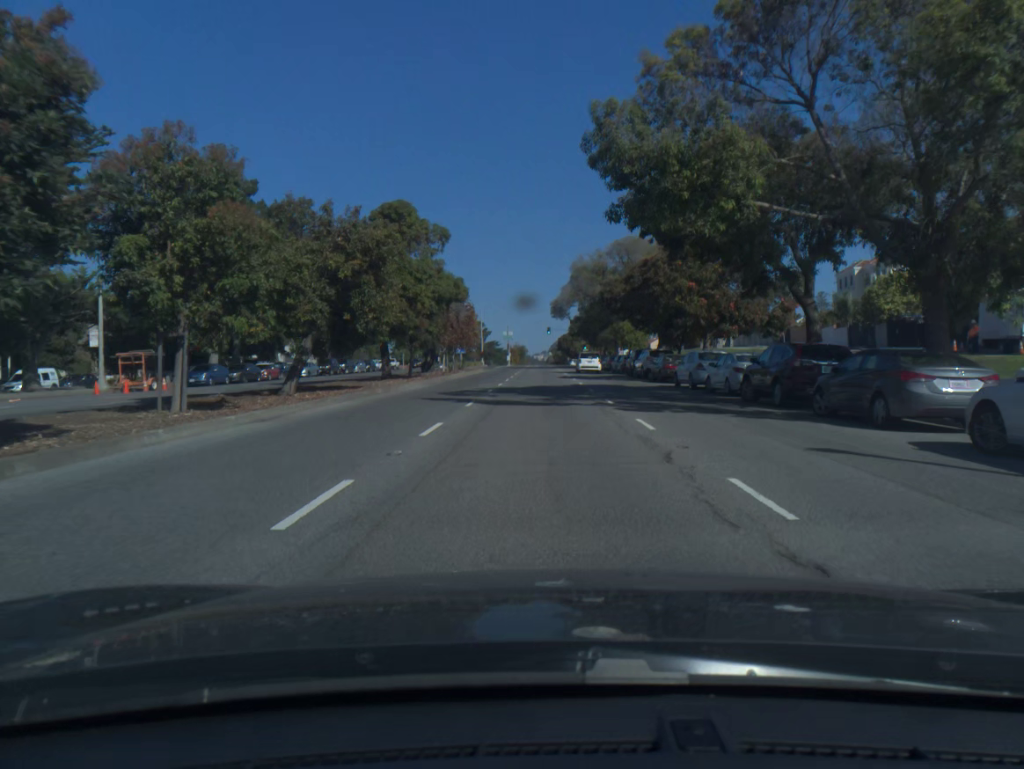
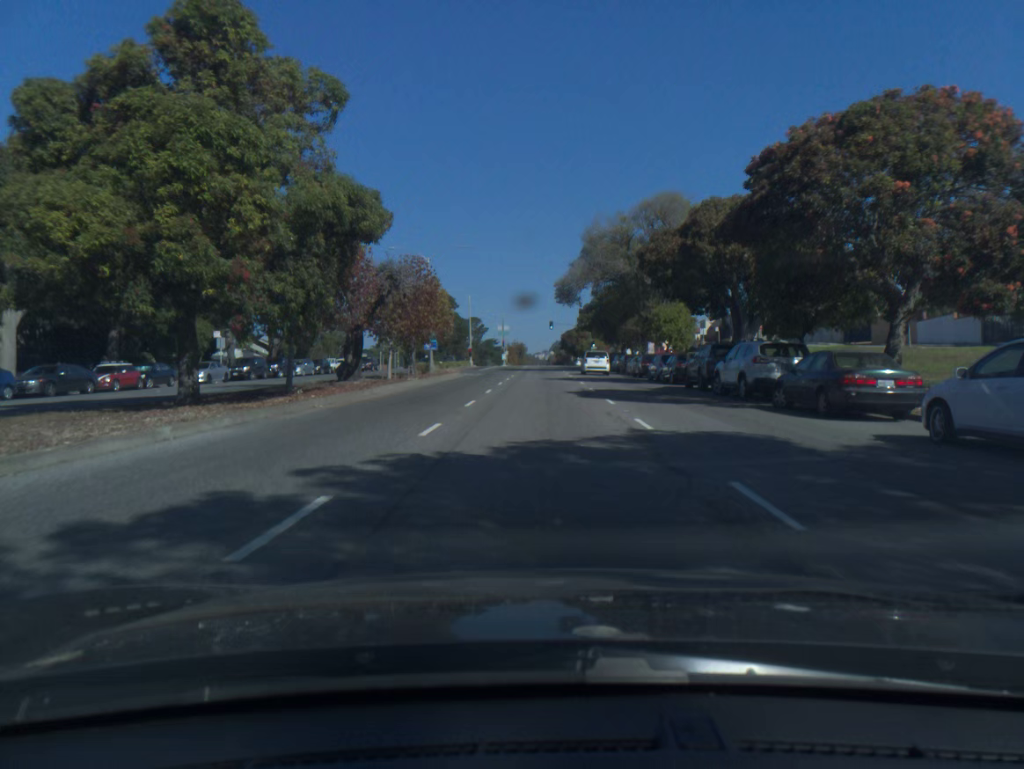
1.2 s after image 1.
(0.0, +22.1) m; 0°
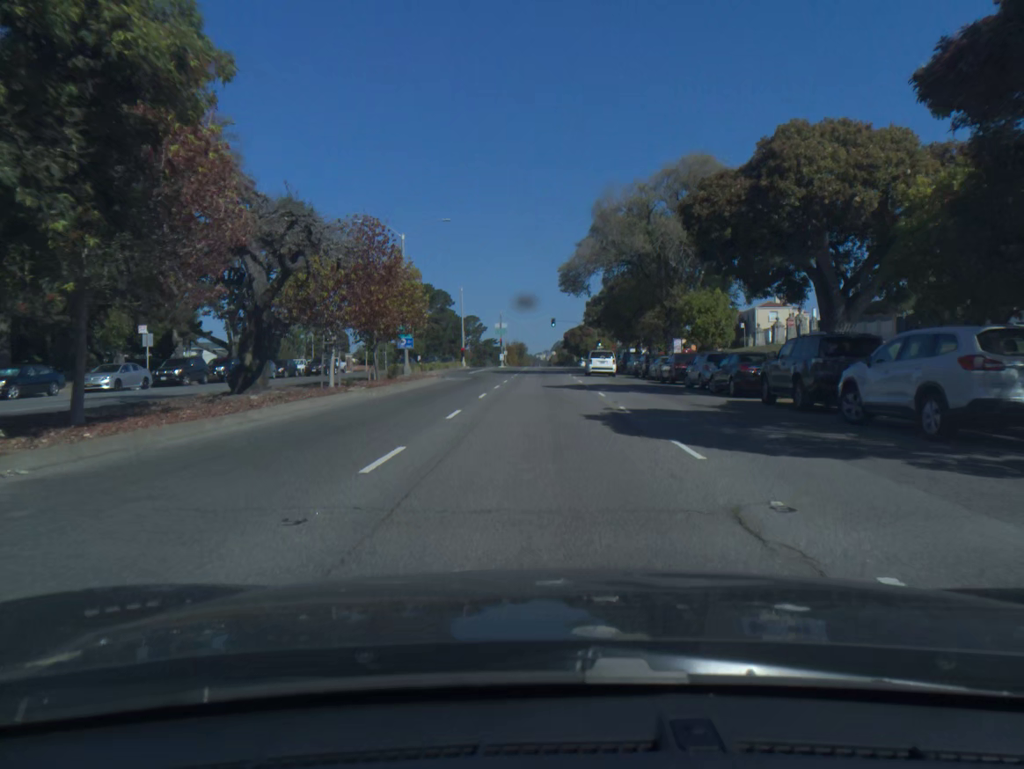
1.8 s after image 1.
(0.0, +10.9) m; 0°
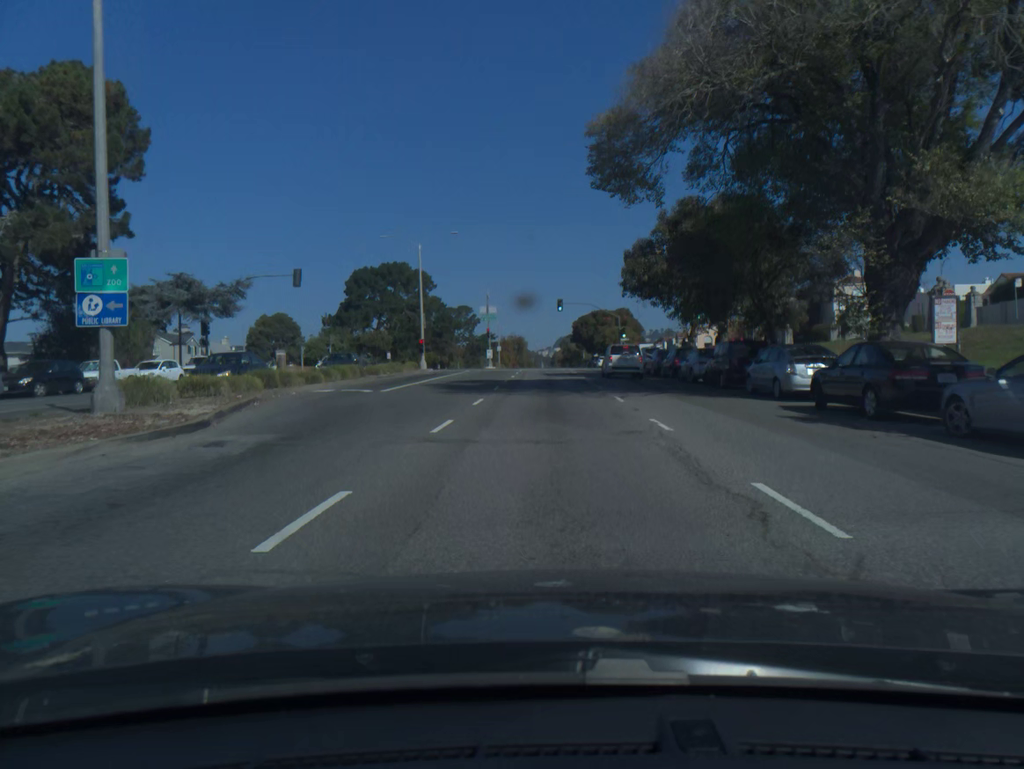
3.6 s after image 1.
(-0.1, +32.2) m; 0°
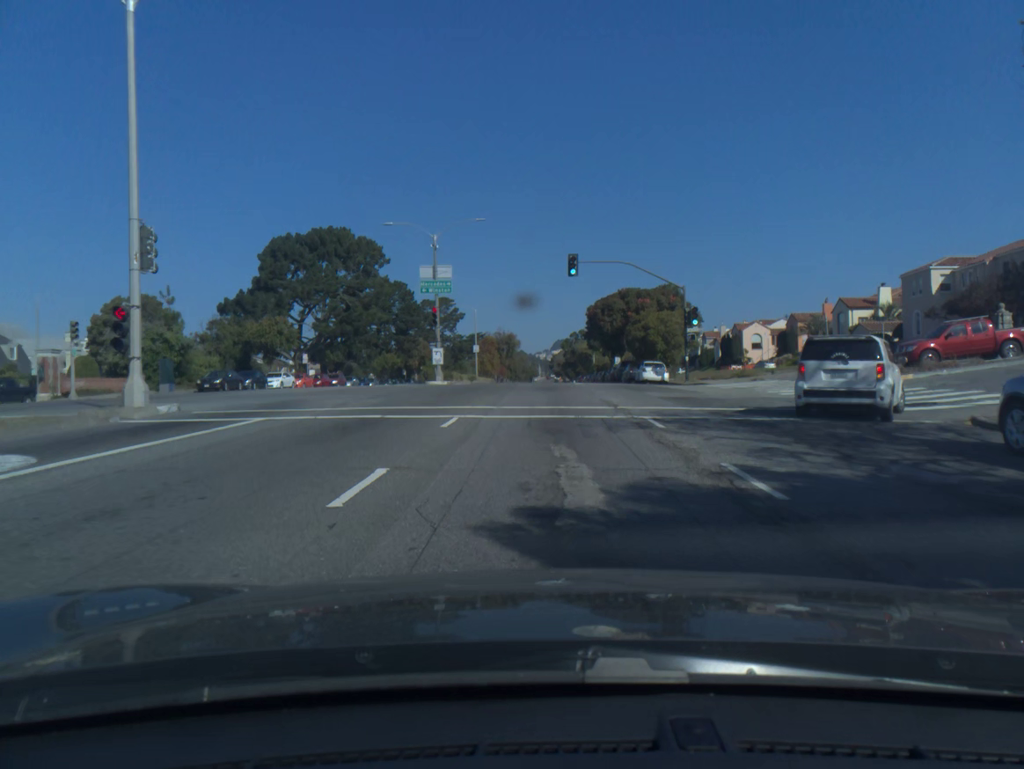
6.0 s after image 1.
(0.0, +41.2) m; 0°
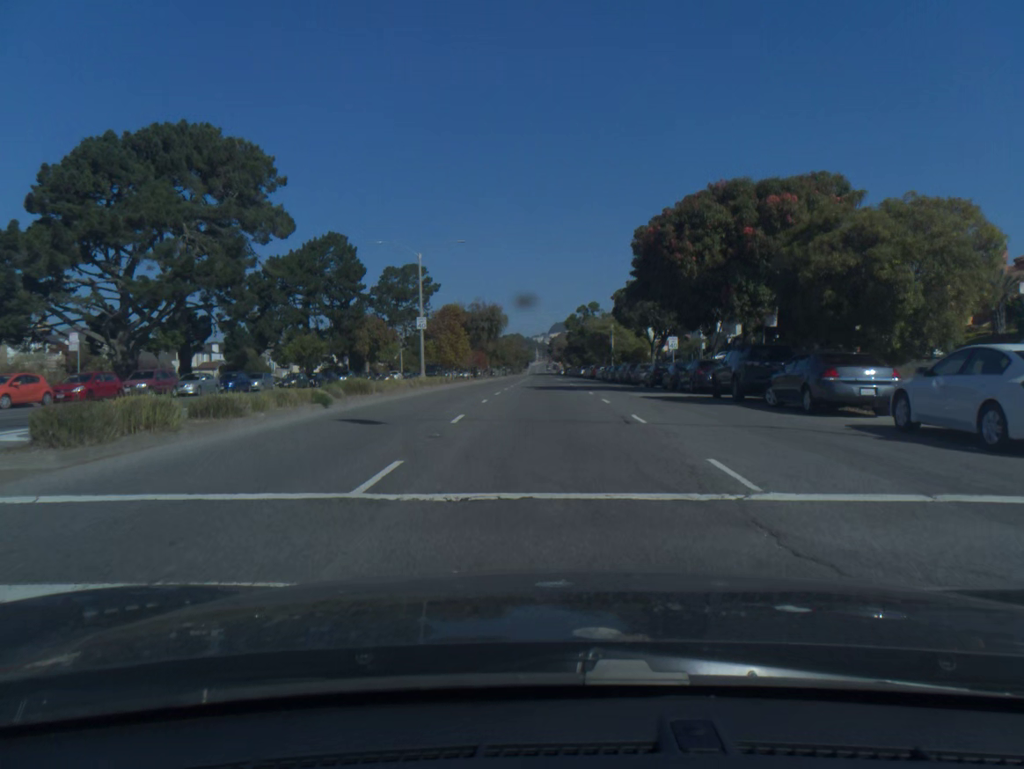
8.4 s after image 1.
(+0.1, +38.7) m; 0°
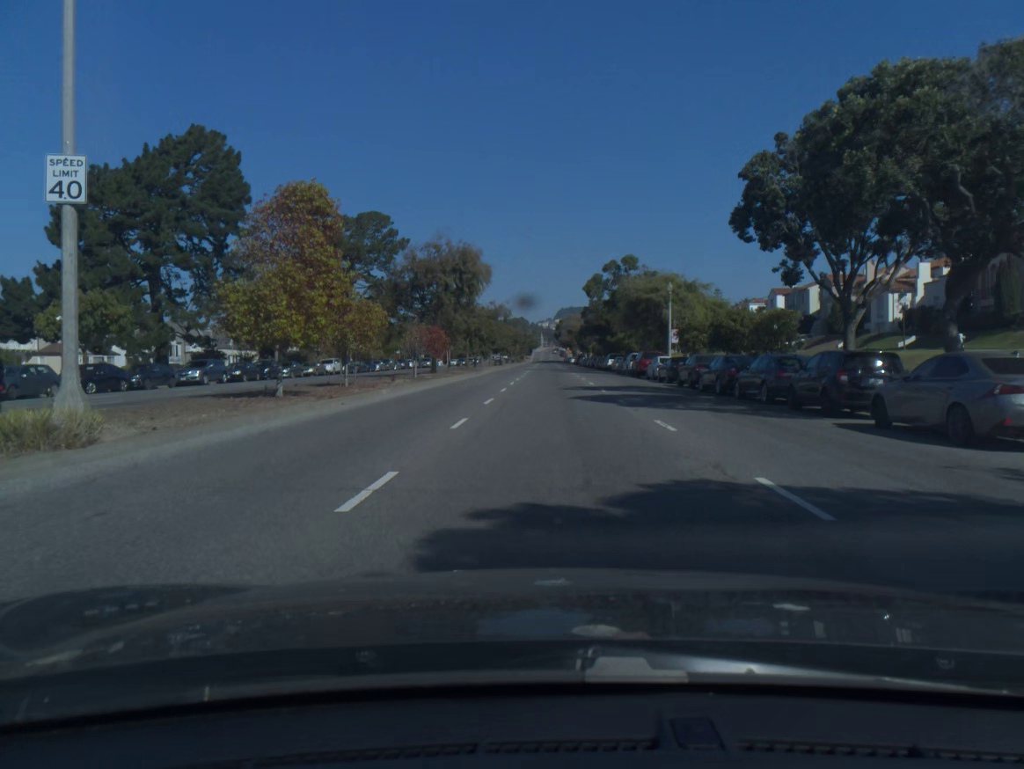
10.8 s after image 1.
(-0.2, +37.7) m; 0°
